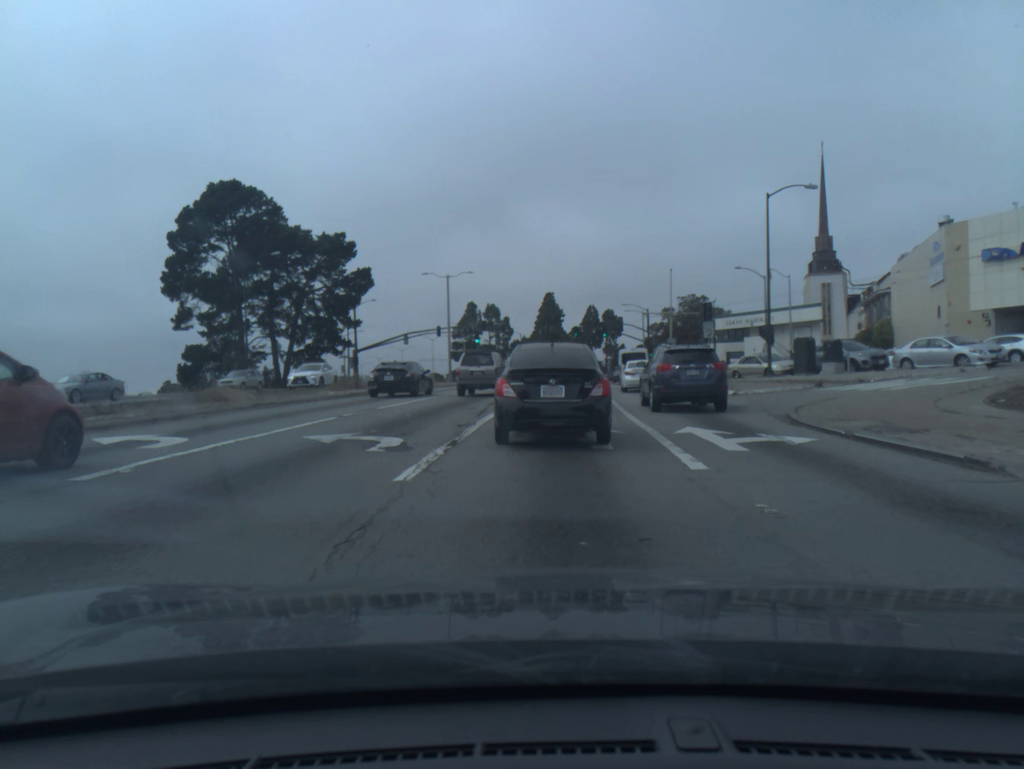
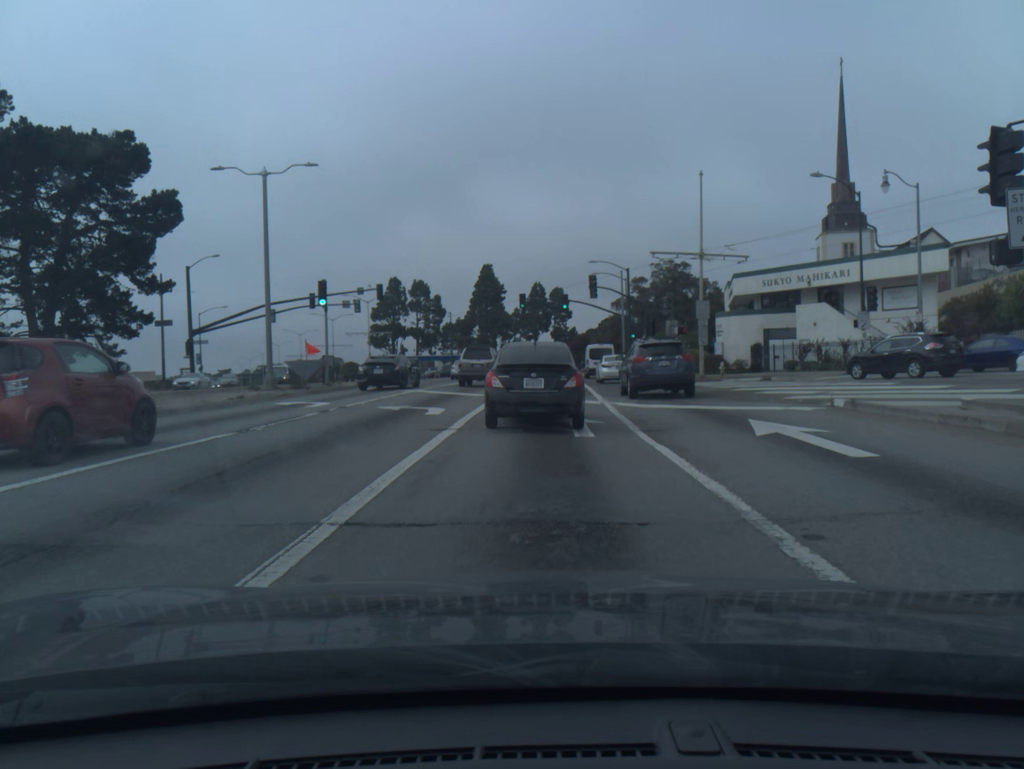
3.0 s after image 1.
(+1.0, +32.5) m; +4°
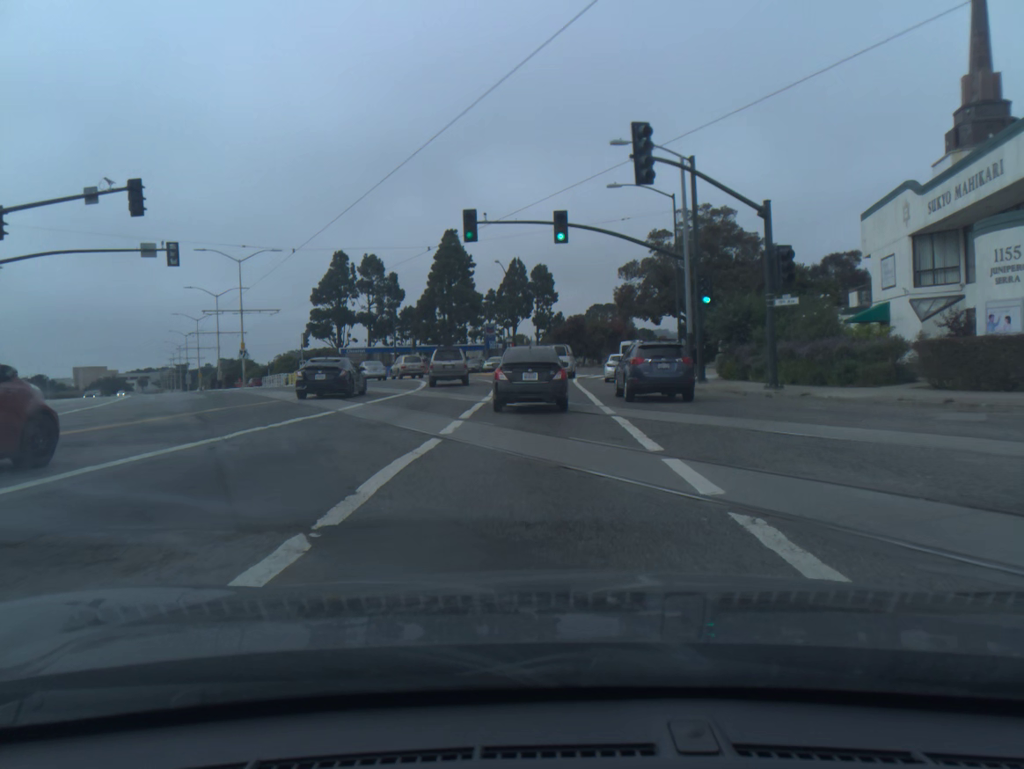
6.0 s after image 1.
(+0.4, +36.7) m; +2°
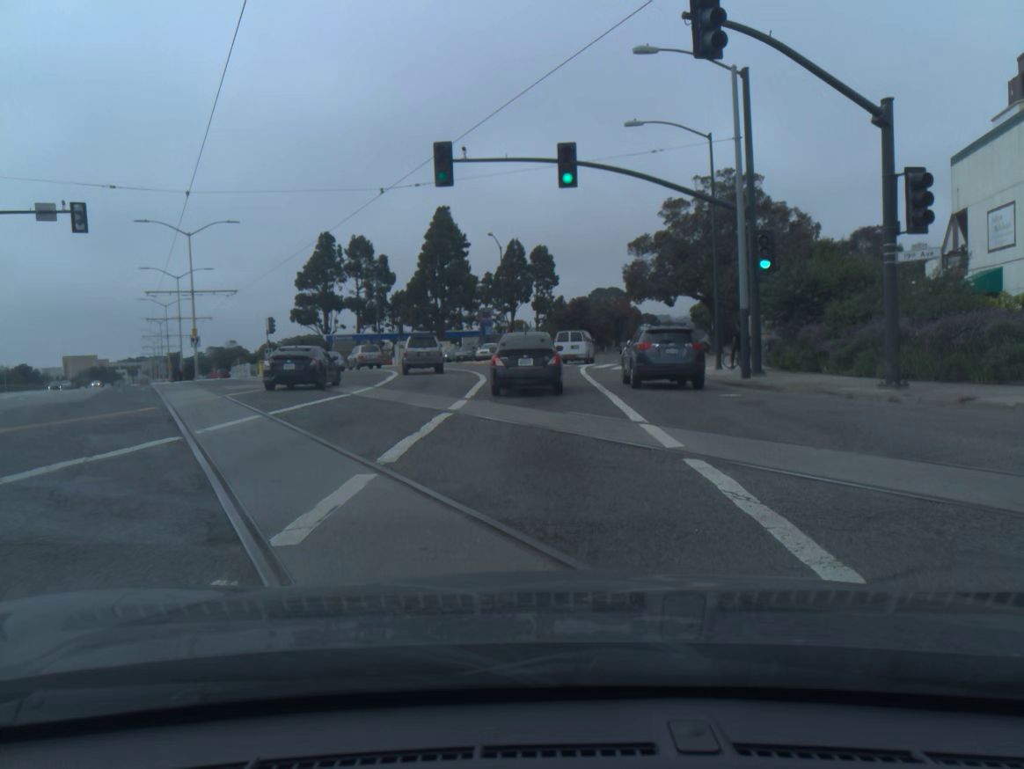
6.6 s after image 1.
(0.0, +8.1) m; 0°
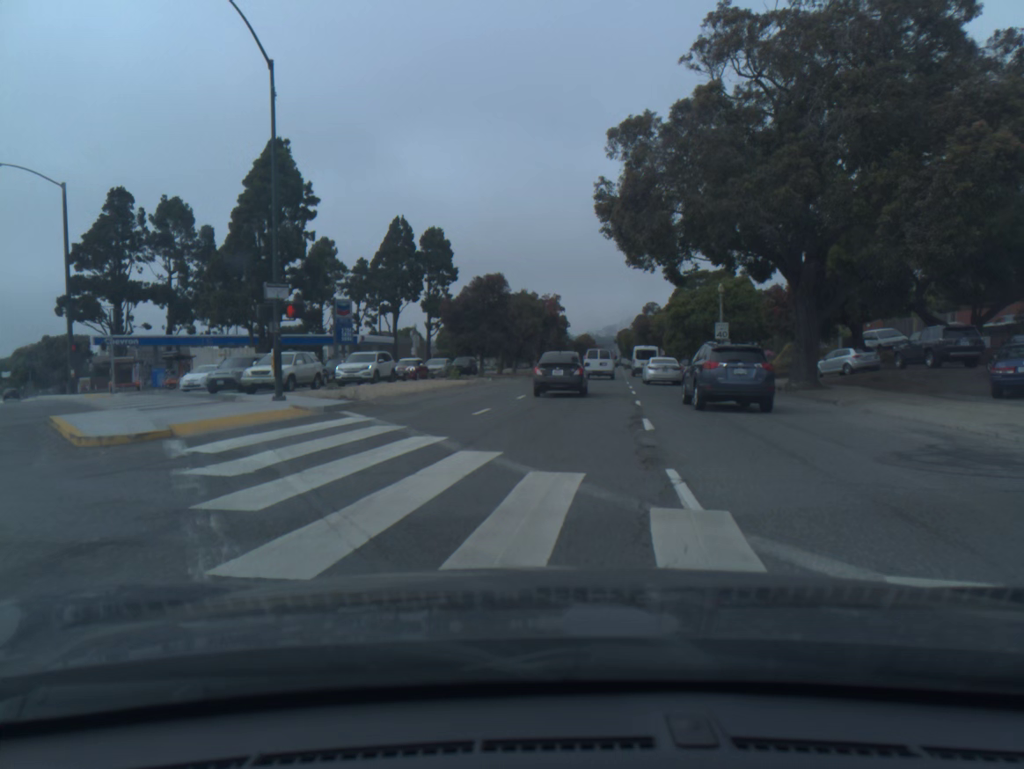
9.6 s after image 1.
(+1.5, +42.3) m; +7°
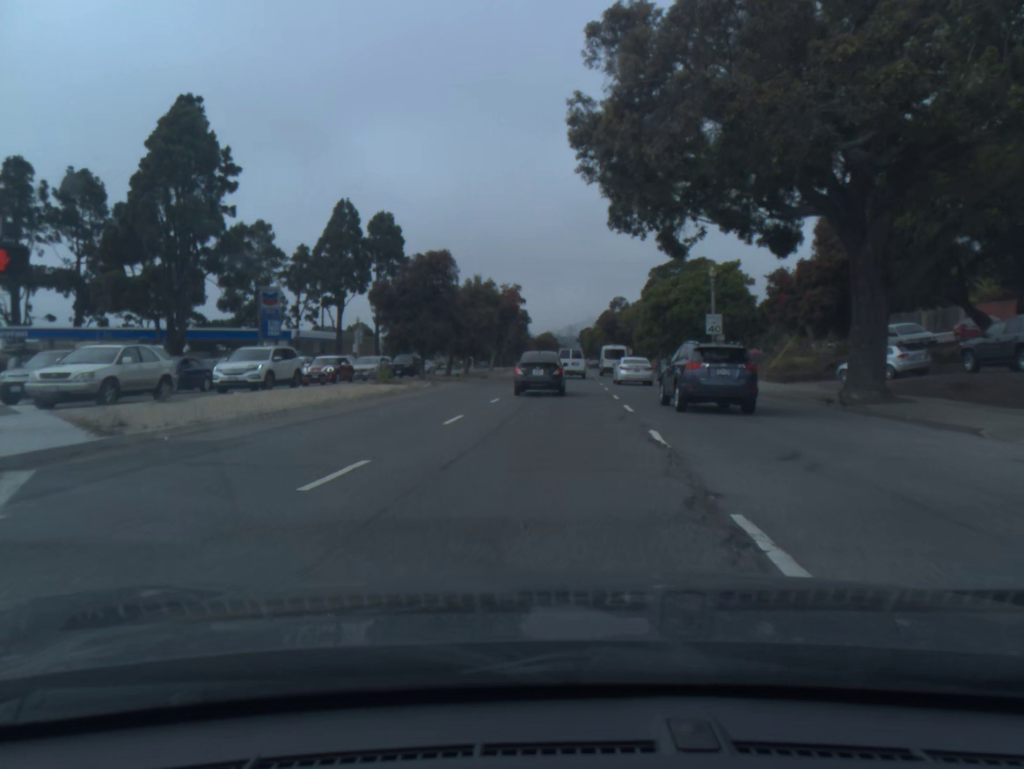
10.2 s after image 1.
(+0.2, +9.9) m; +3°
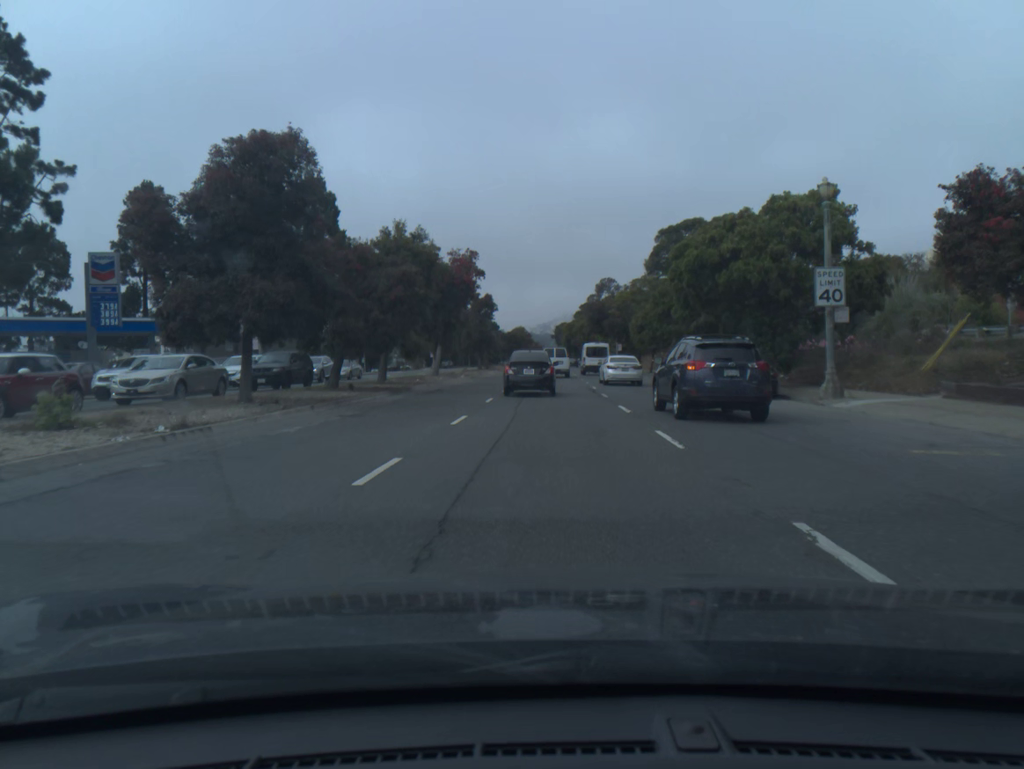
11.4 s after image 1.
(+0.4, +21.7) m; +2°
